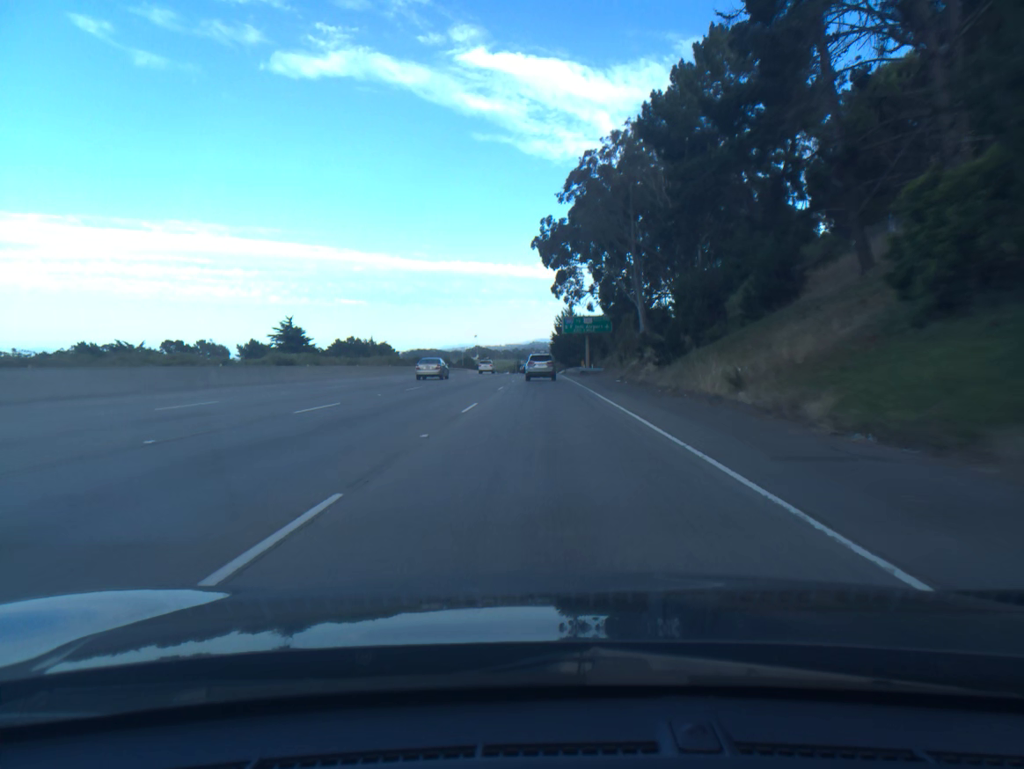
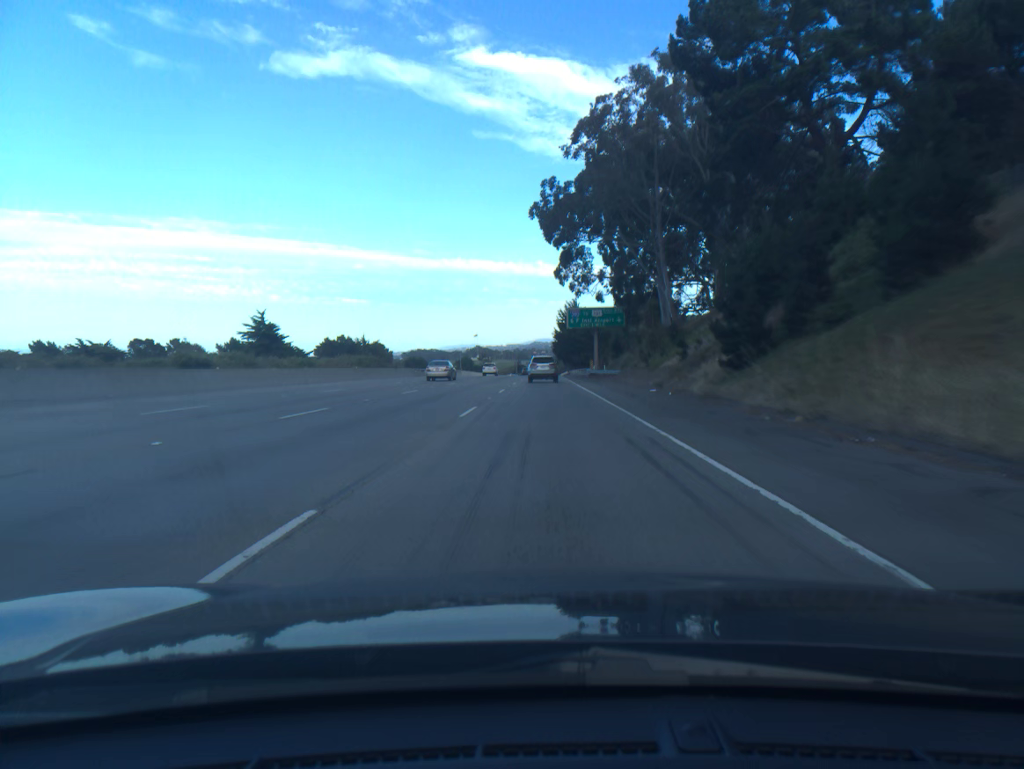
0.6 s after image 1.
(0.0, +15.4) m; 0°
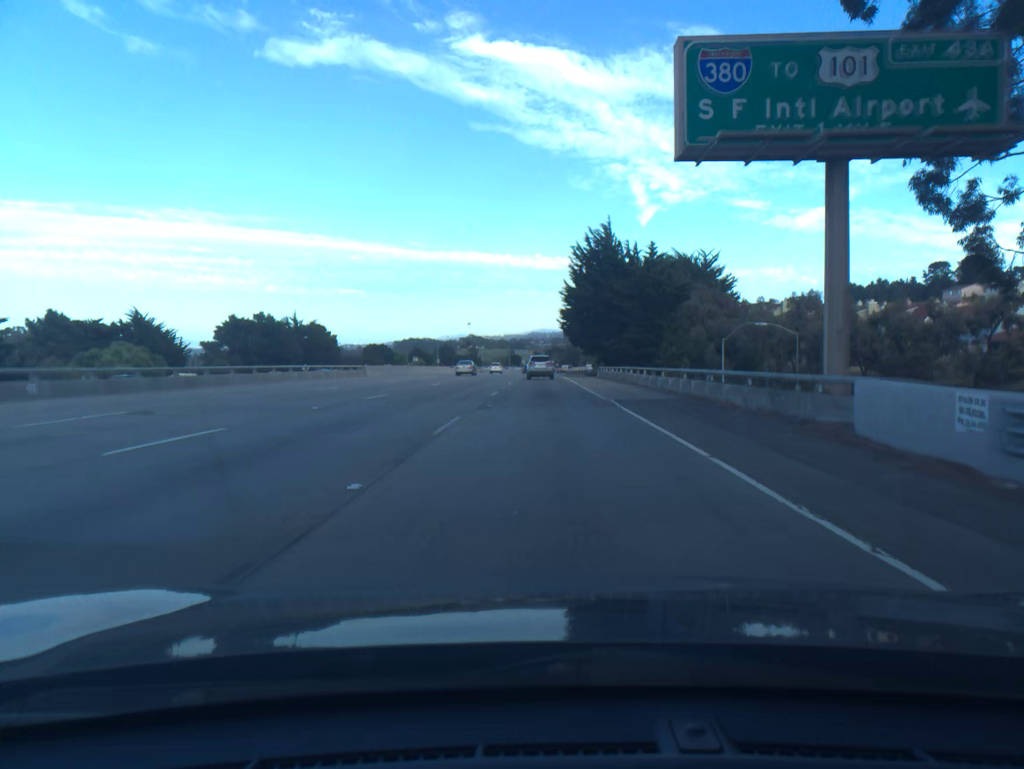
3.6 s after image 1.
(+0.1, +77.4) m; 0°
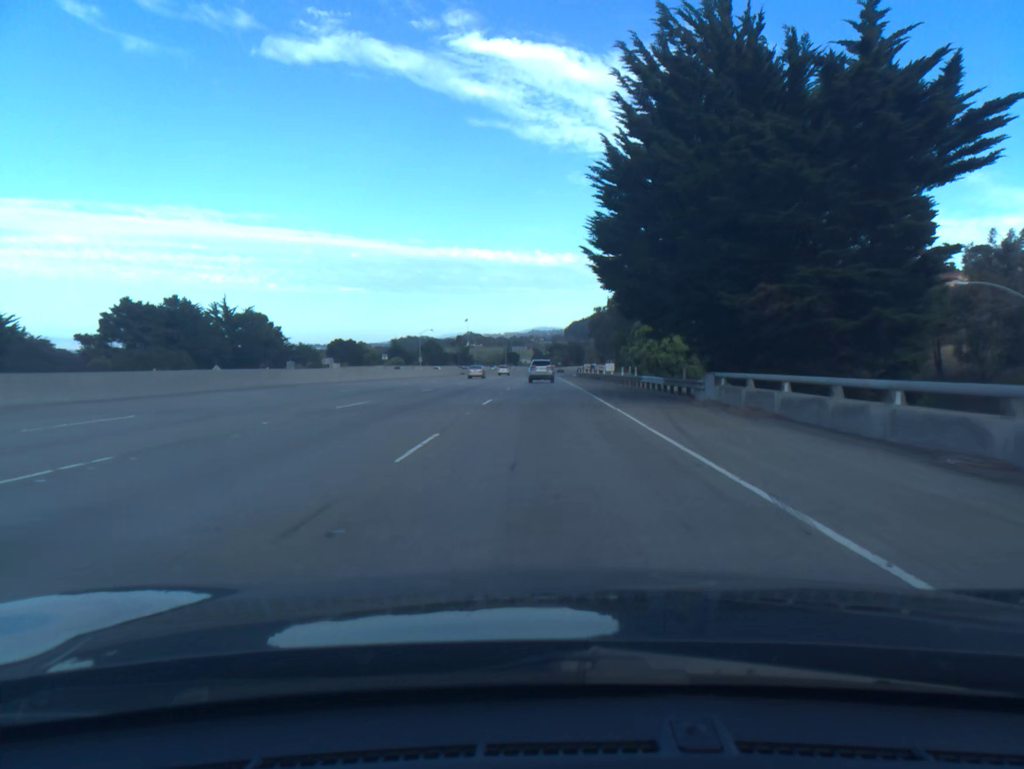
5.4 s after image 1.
(0.0, +47.2) m; 0°
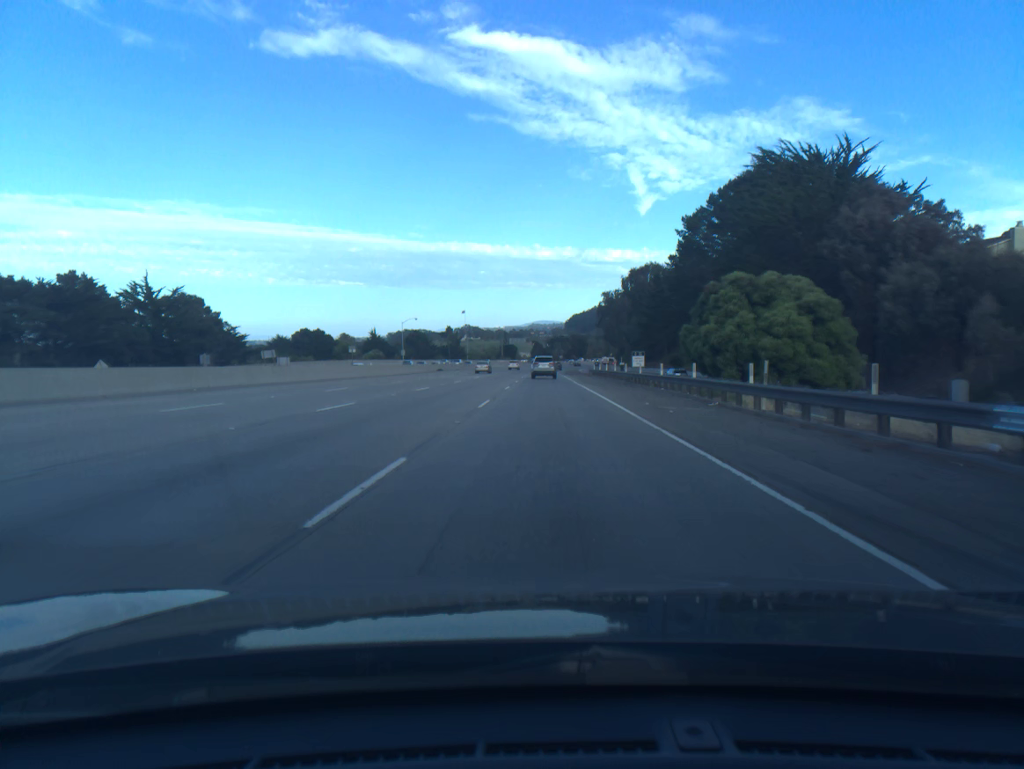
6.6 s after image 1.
(0.0, +31.9) m; 0°
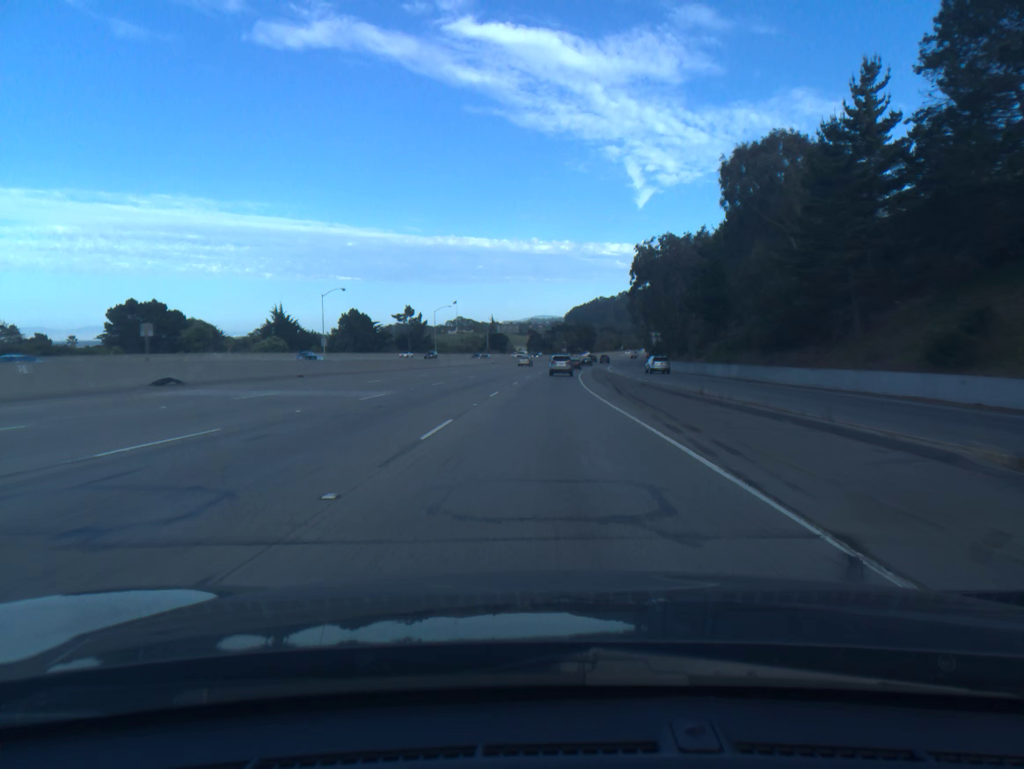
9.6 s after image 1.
(+0.2, +81.0) m; 0°
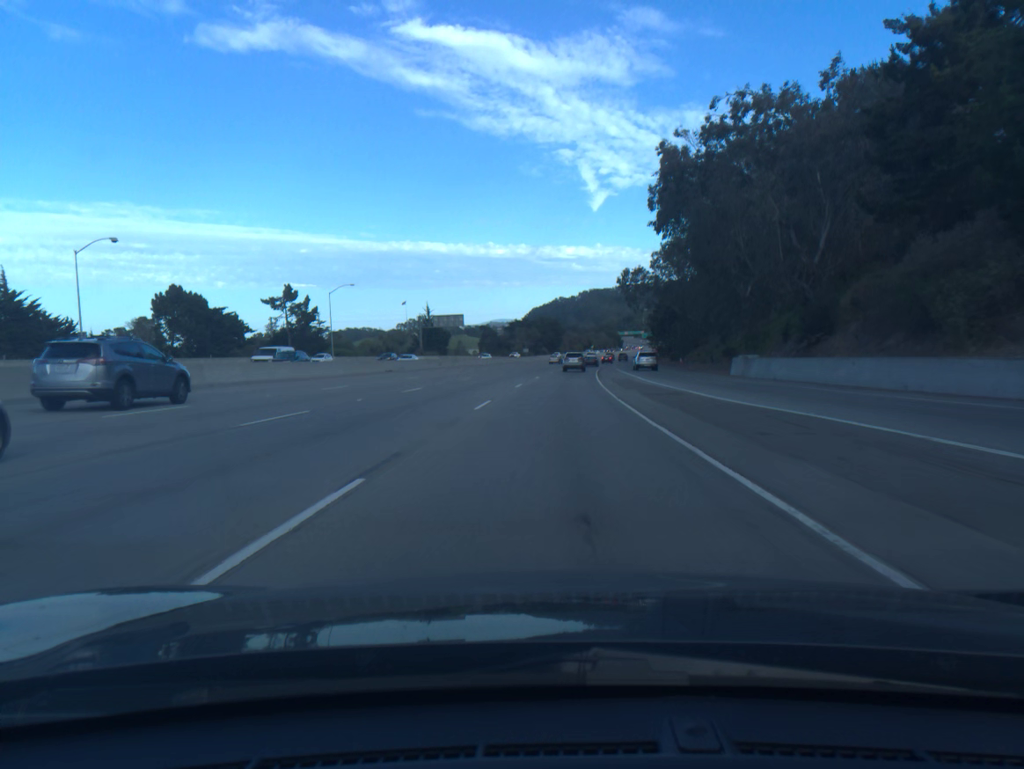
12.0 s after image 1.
(+1.2, +66.3) m; +3°
